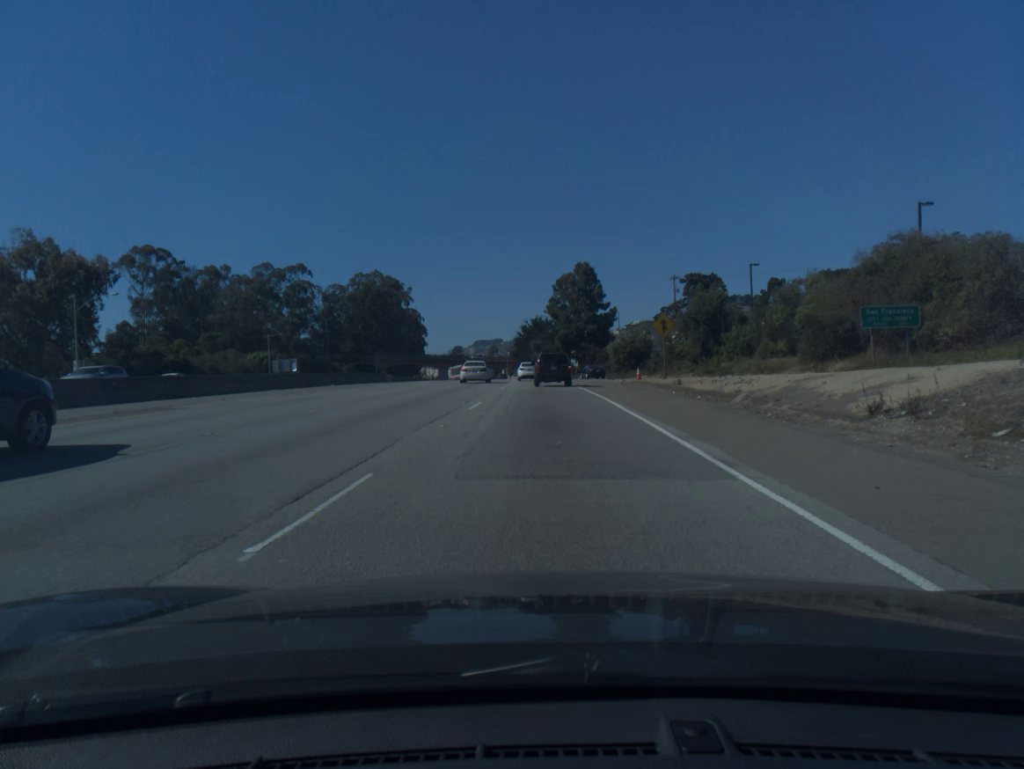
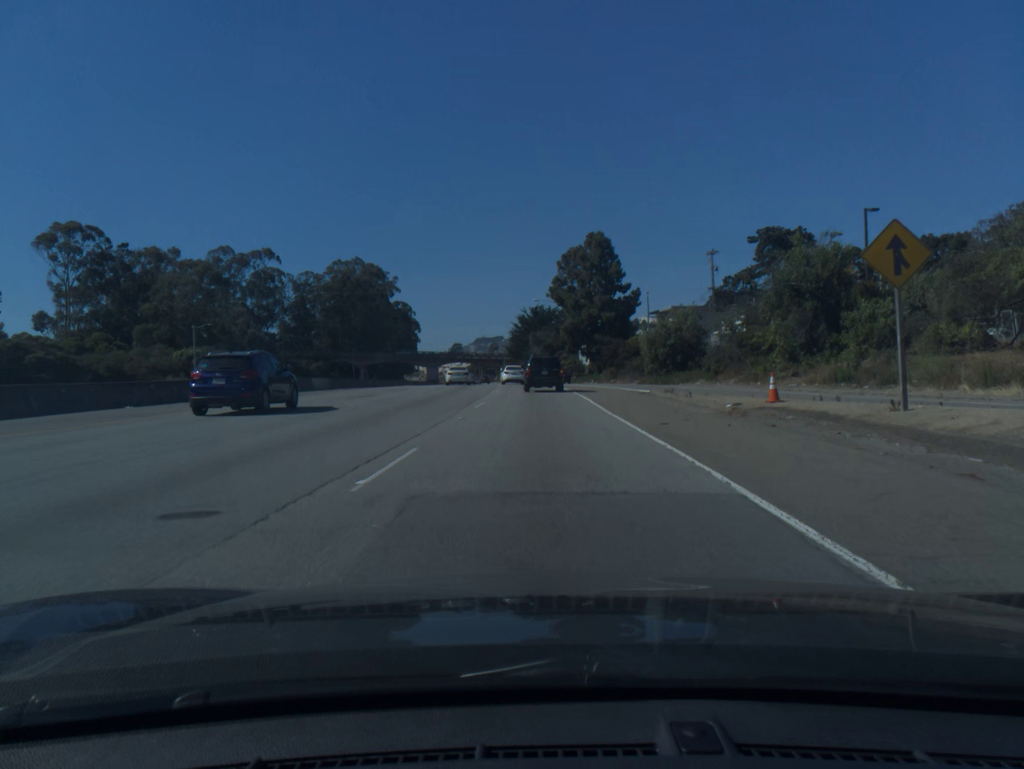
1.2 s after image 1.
(0.0, +26.3) m; 0°
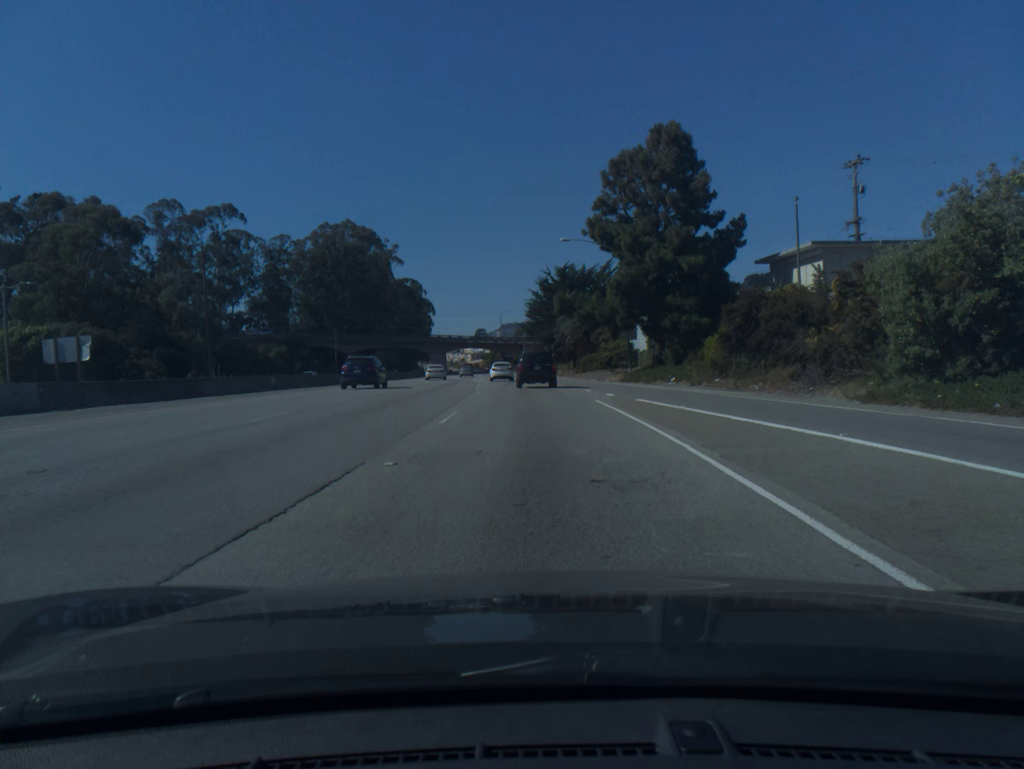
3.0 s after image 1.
(-0.5, +37.8) m; -2°
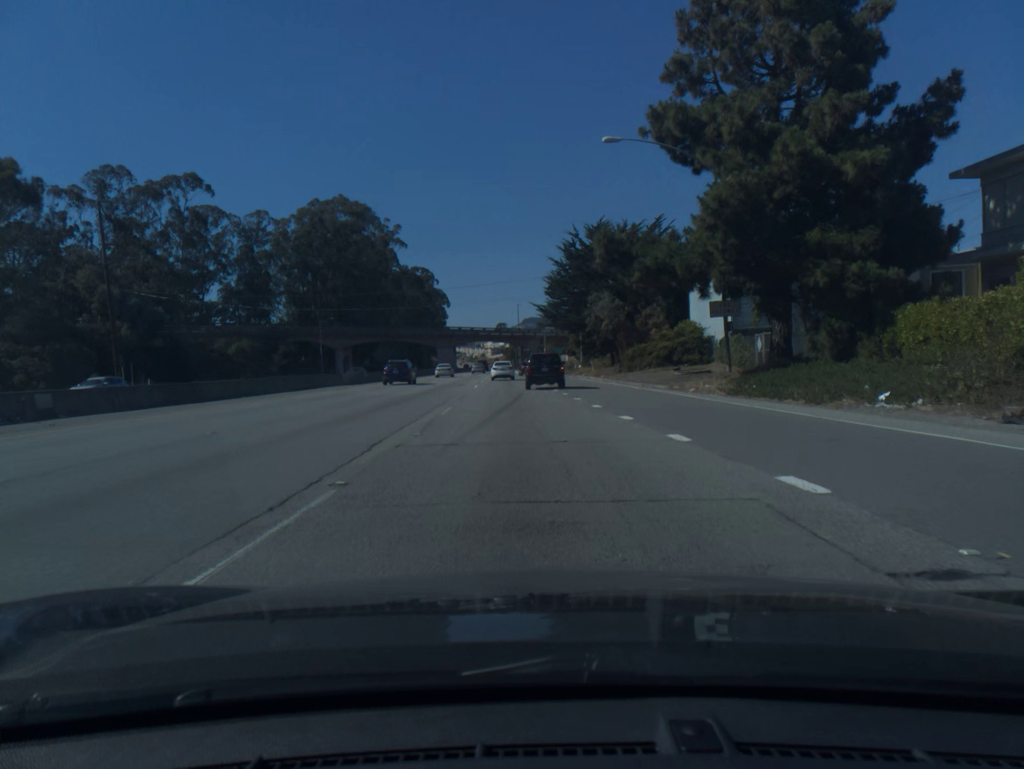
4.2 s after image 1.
(-0.4, +24.5) m; -2°
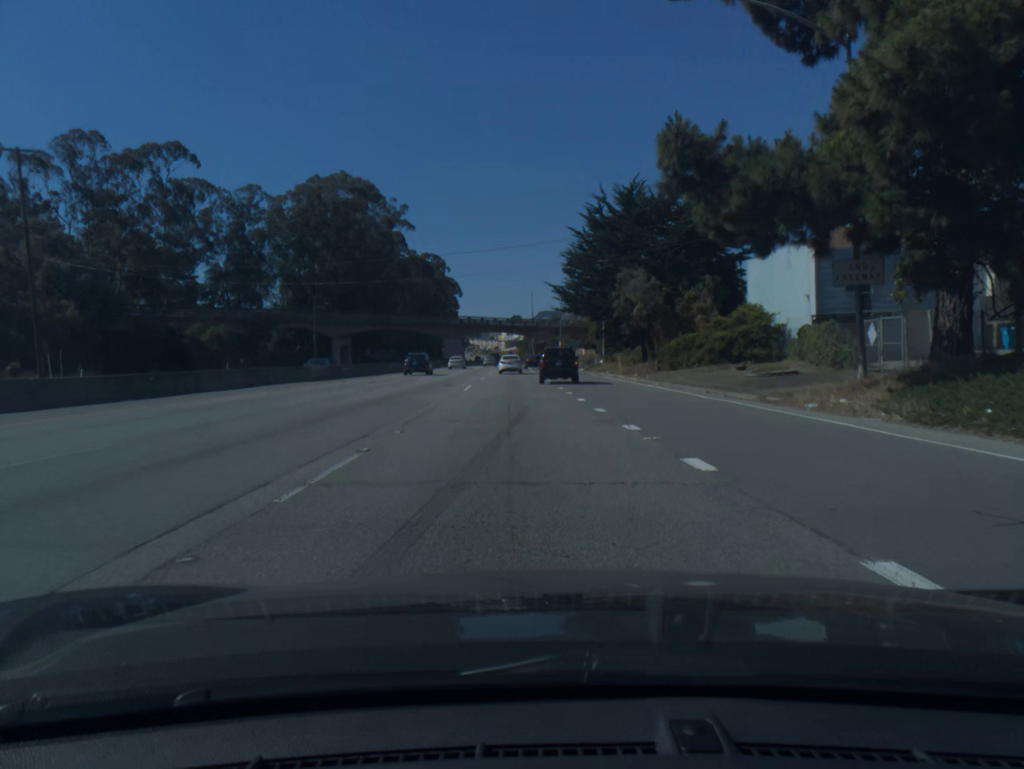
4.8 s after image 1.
(-0.1, +12.2) m; -1°
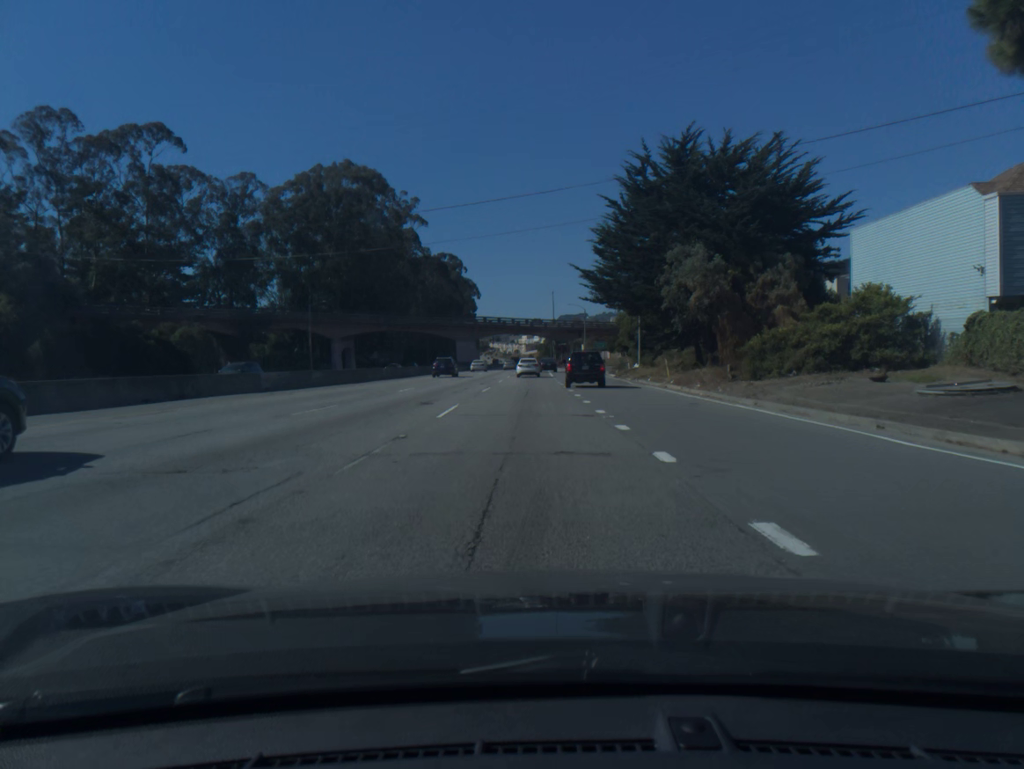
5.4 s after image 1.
(-0.2, +12.2) m; -2°
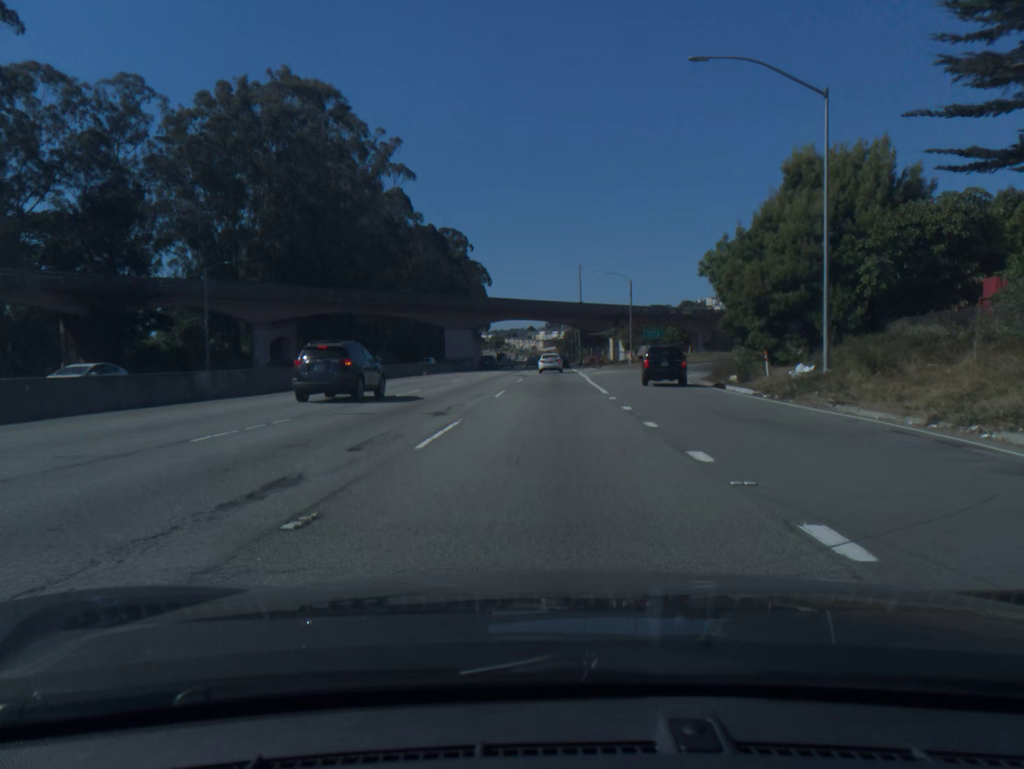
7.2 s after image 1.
(-0.6, +36.3) m; -1°
